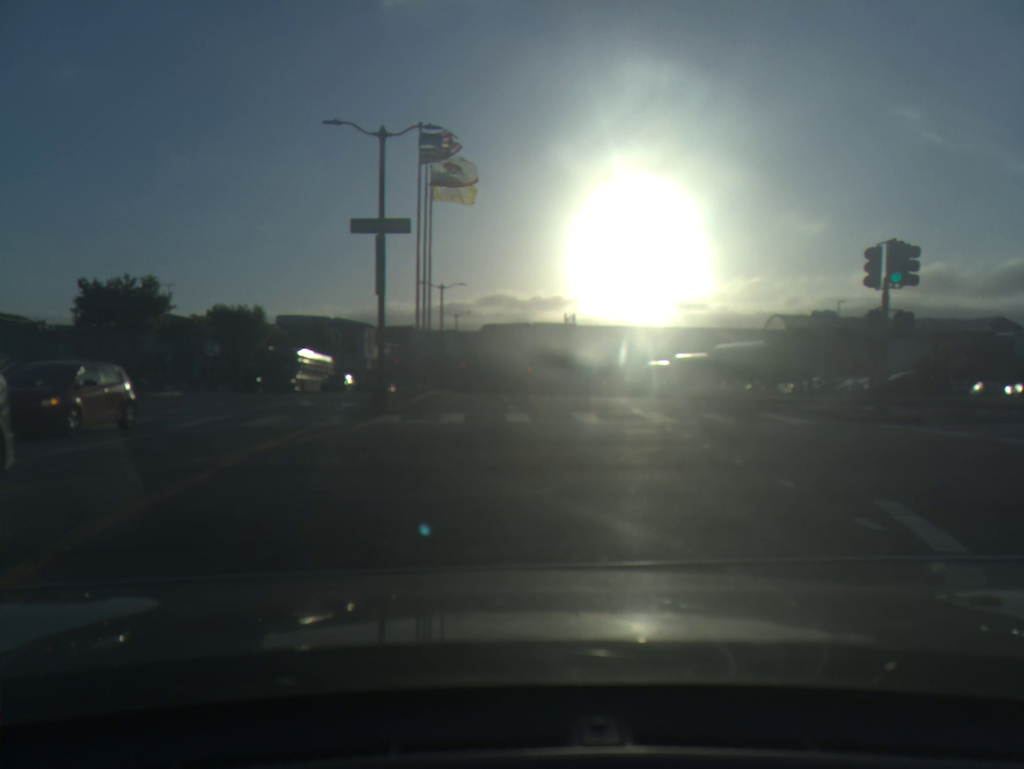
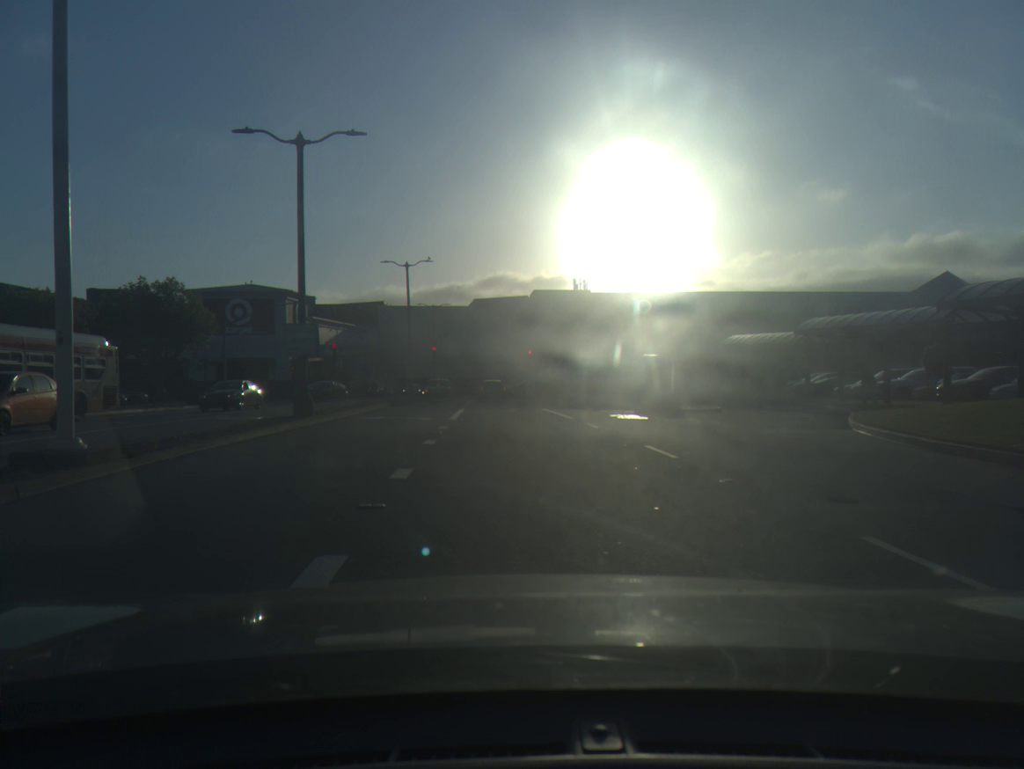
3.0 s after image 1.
(+0.3, +33.8) m; 0°
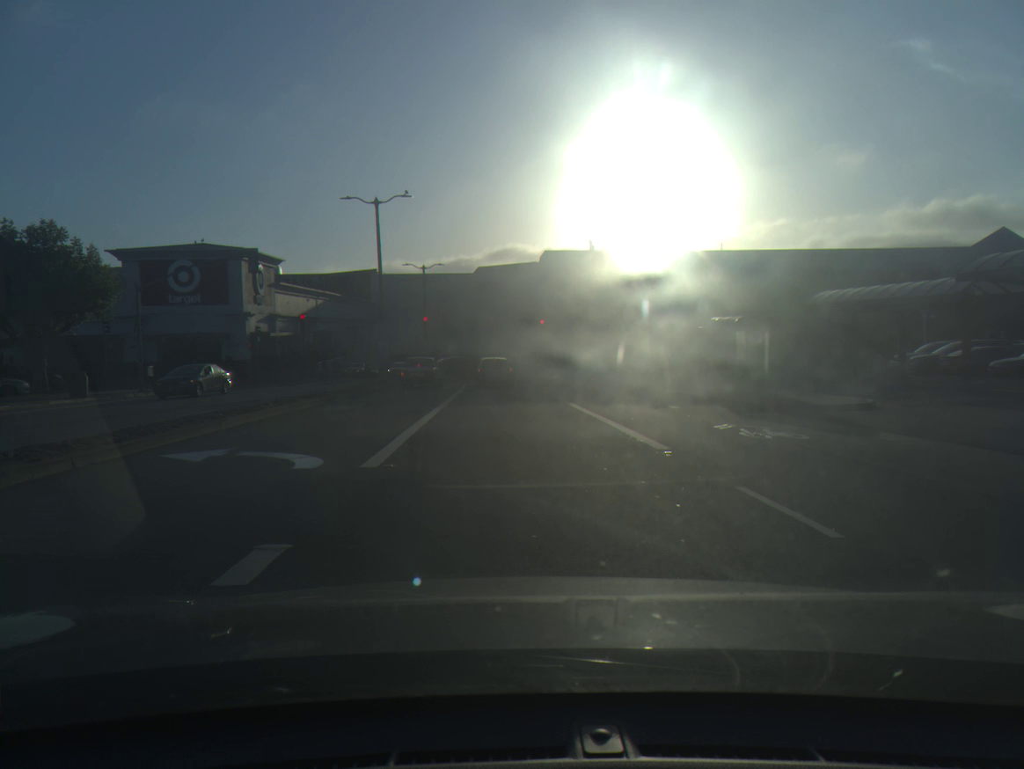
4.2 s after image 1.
(-0.1, +13.6) m; -1°
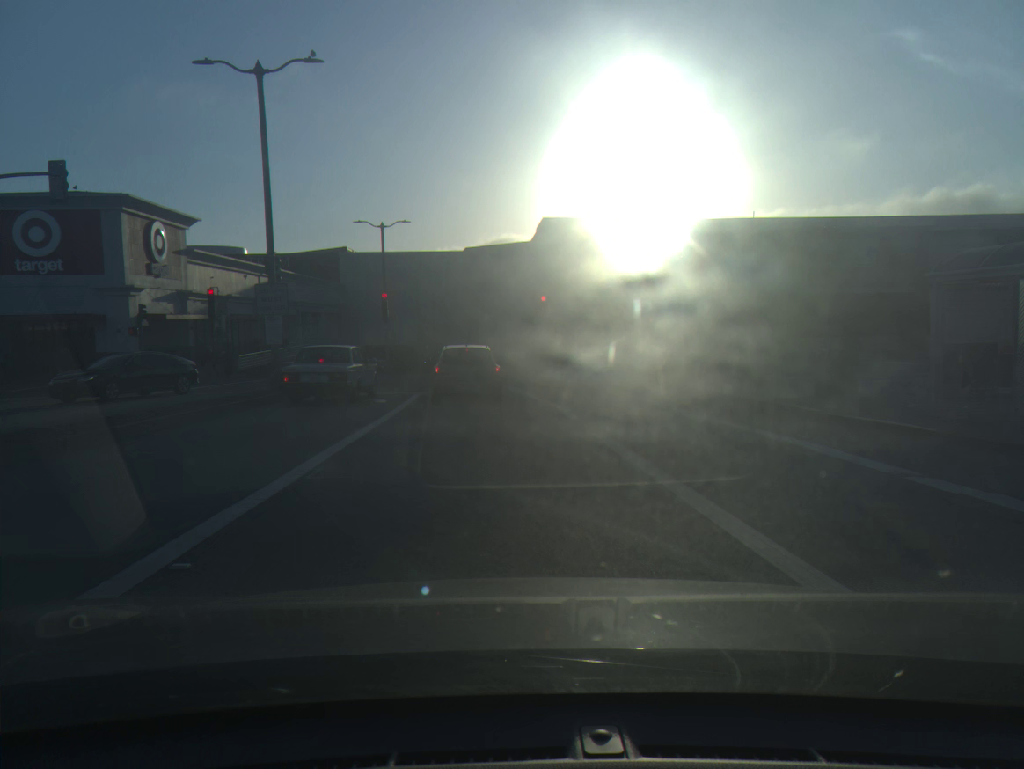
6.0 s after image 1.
(-0.1, +17.3) m; +1°
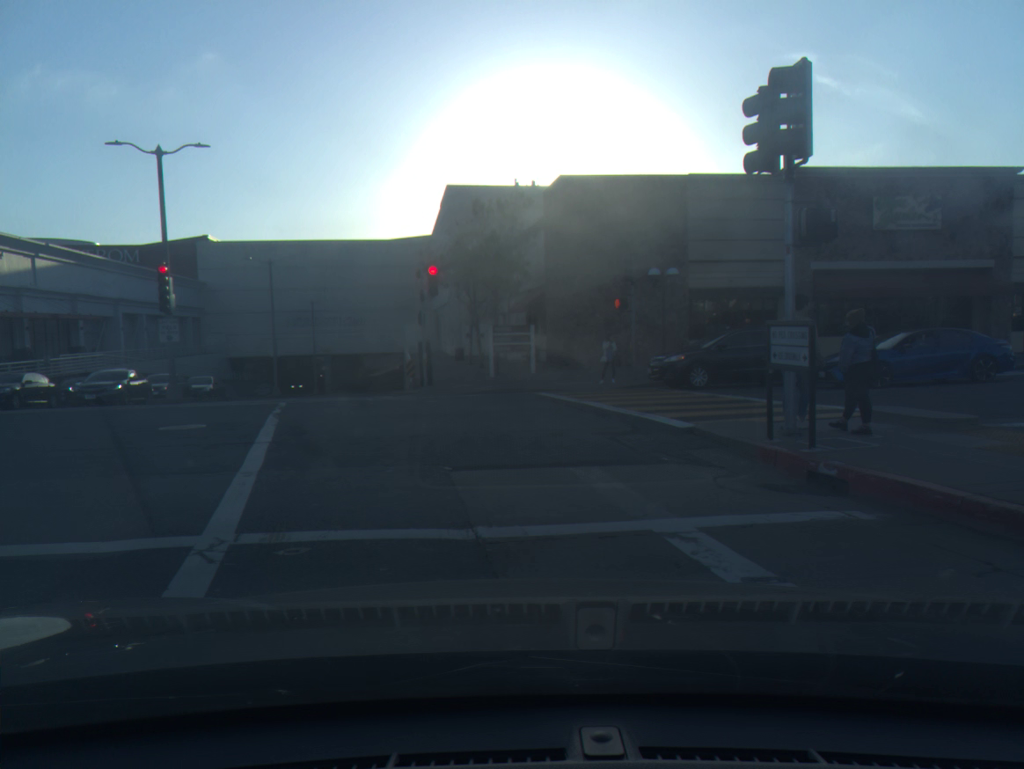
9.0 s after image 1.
(+1.4, +18.9) m; +3°
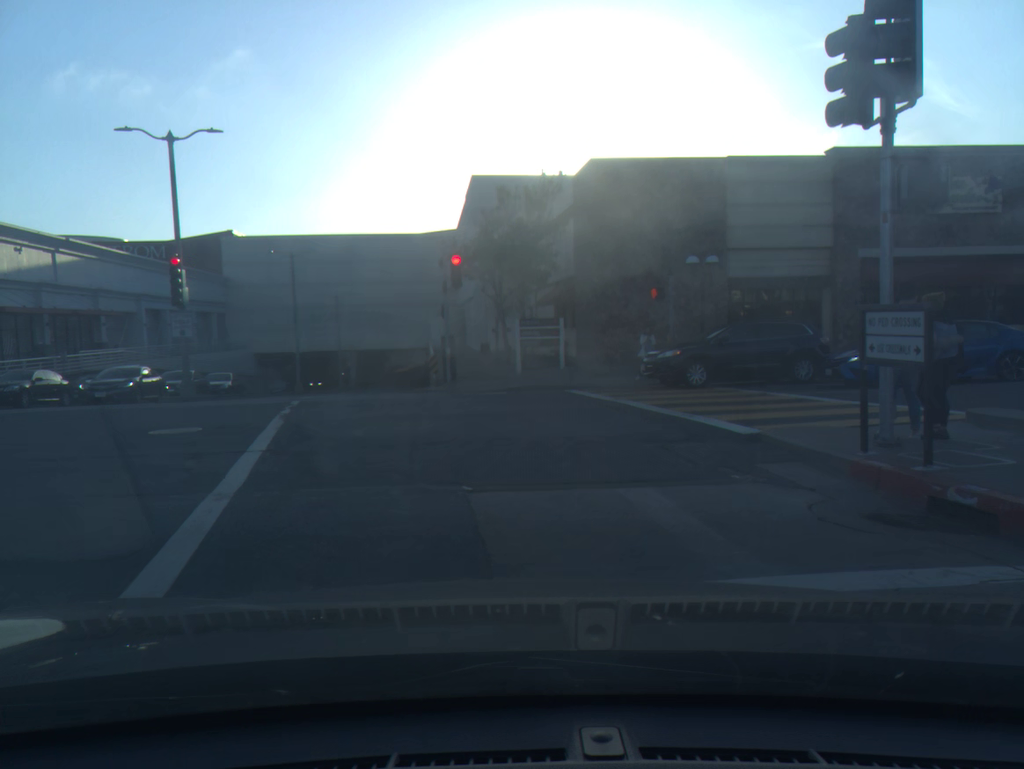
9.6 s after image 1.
(0.0, +1.8) m; -1°
